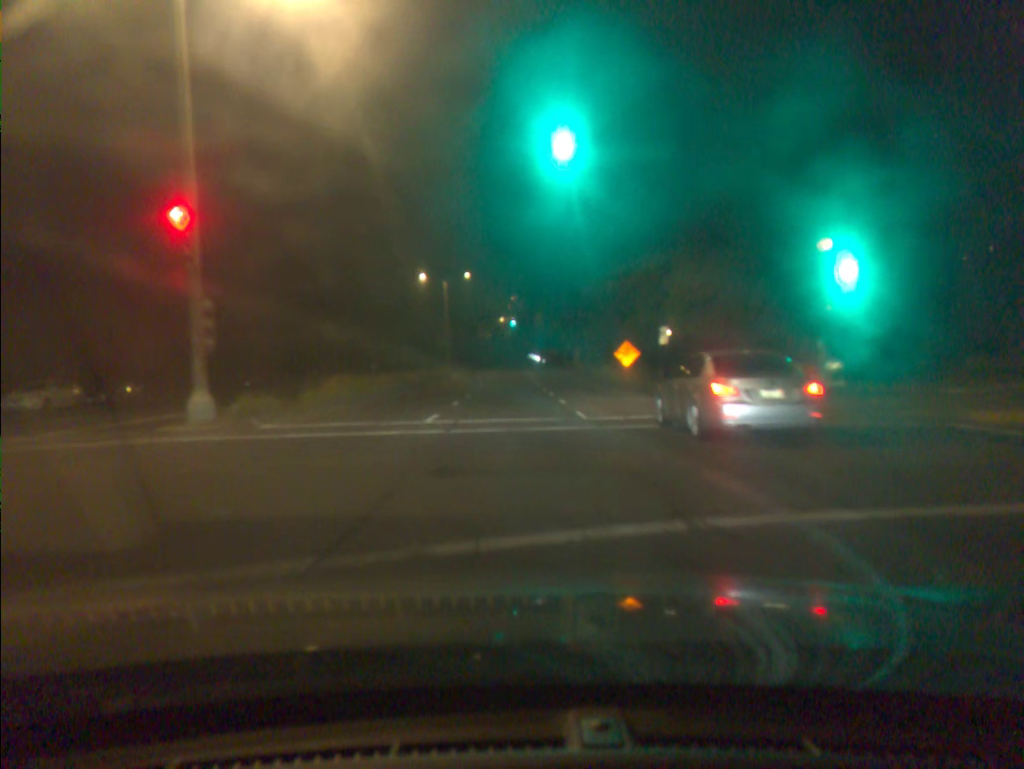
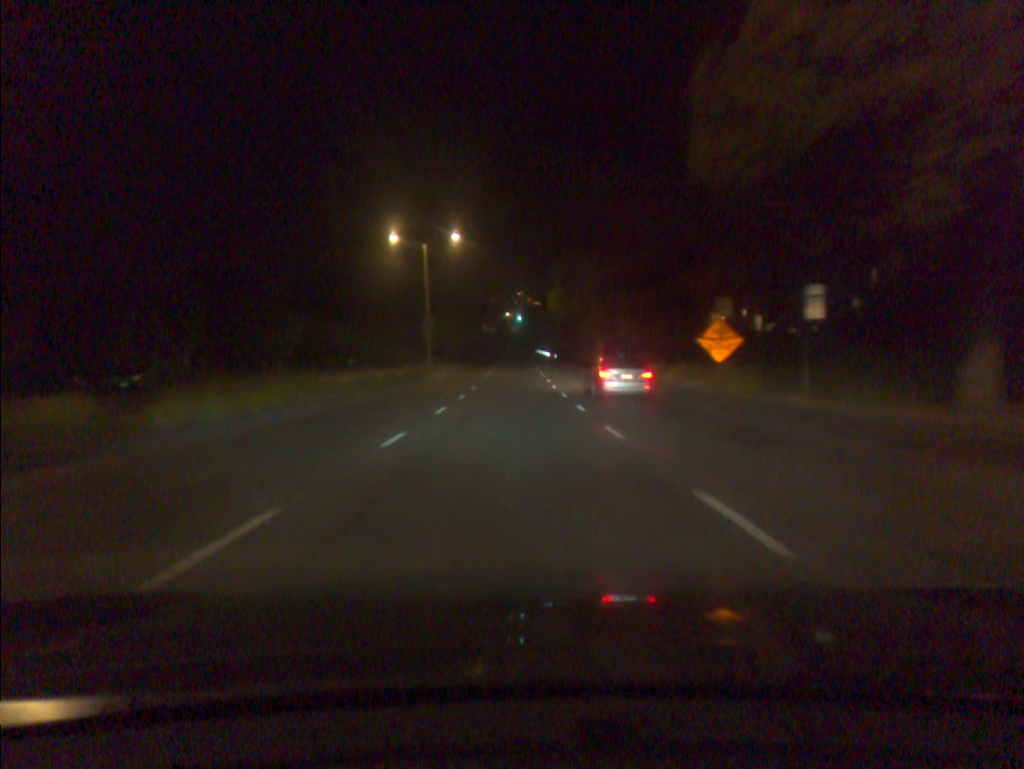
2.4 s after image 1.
(0.0, +20.8) m; 0°
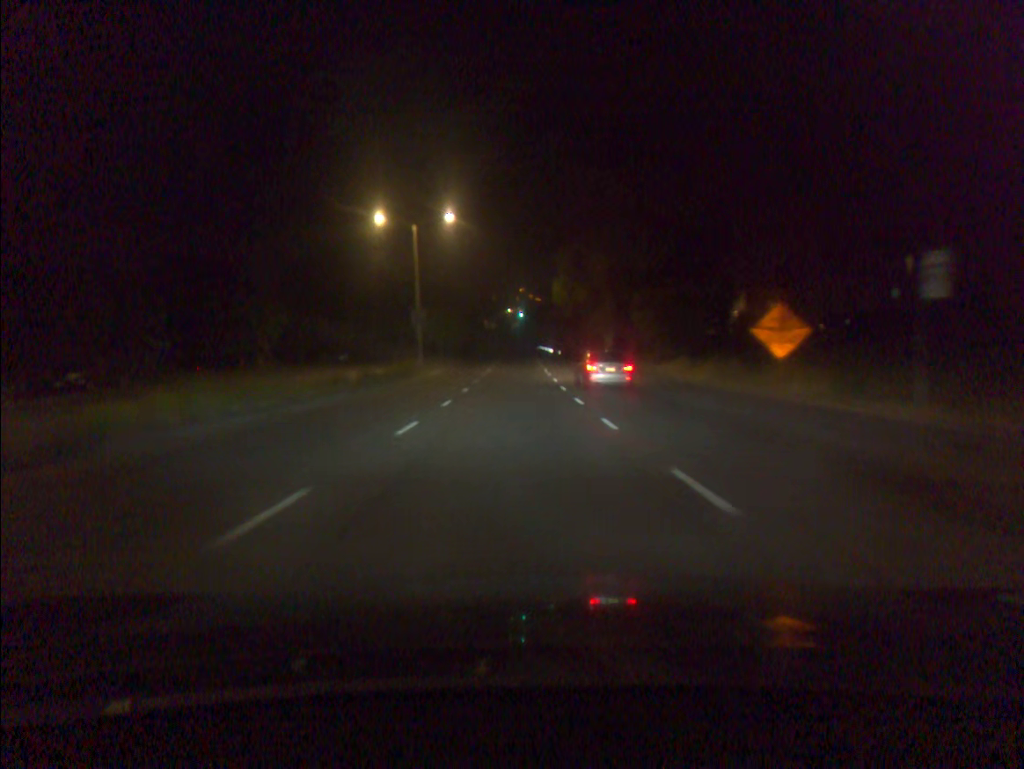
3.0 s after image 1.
(0.0, +6.2) m; 0°
